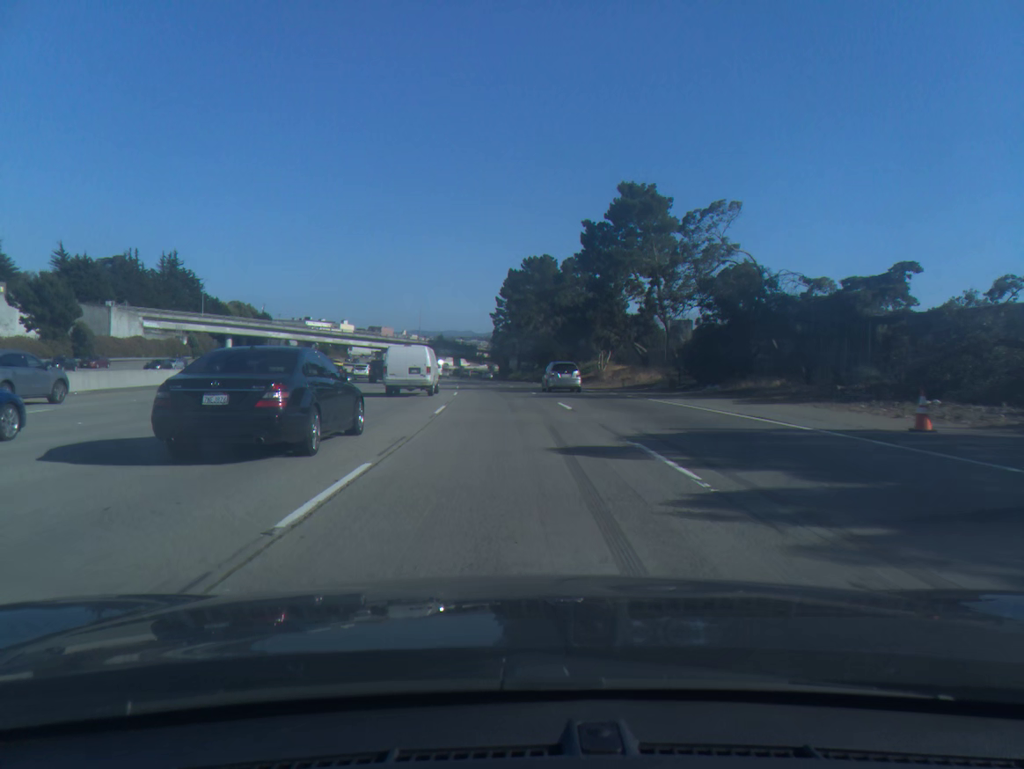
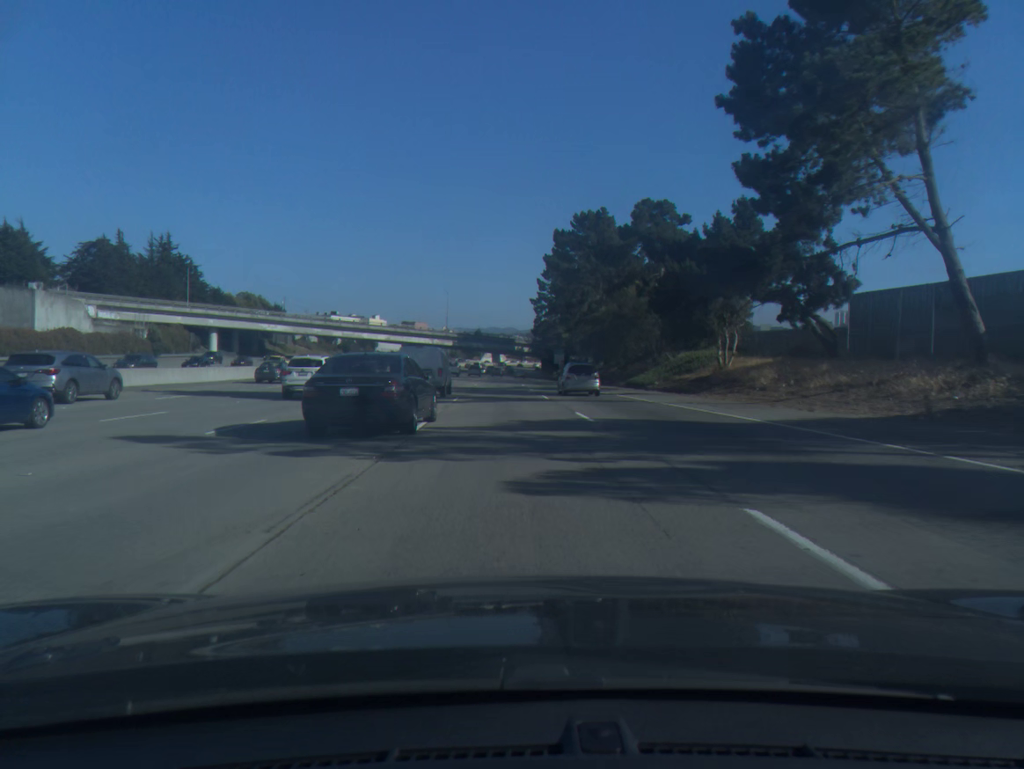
(-0.8, +34.1) m; -3°
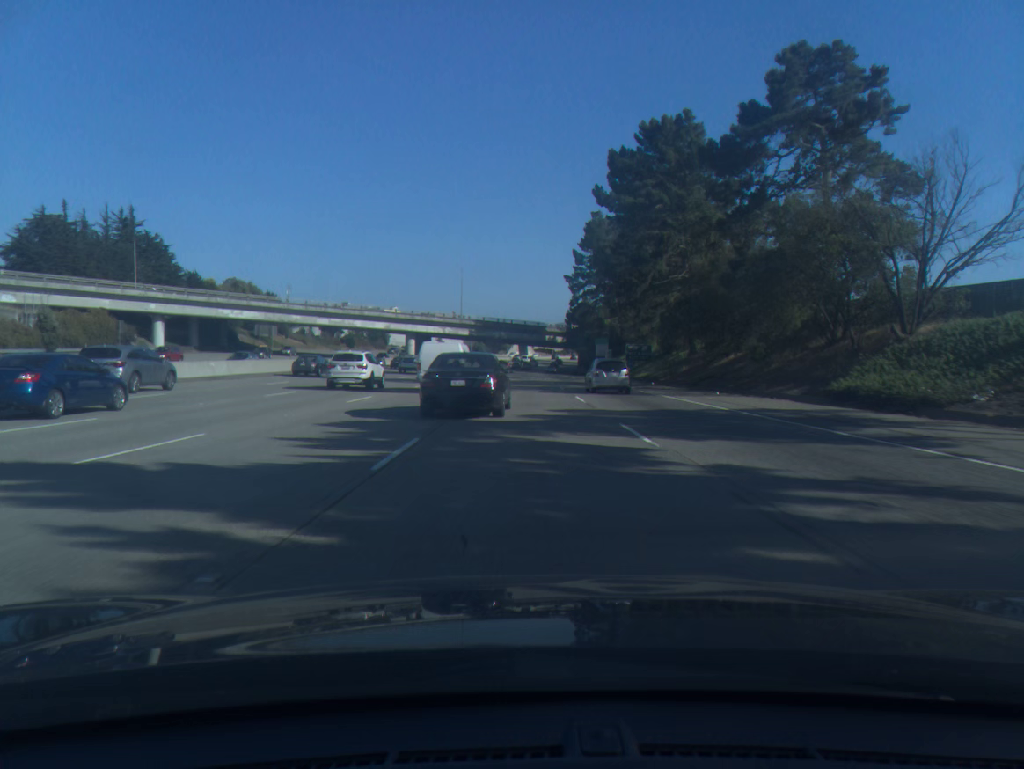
(-0.5, +34.3) m; -1°
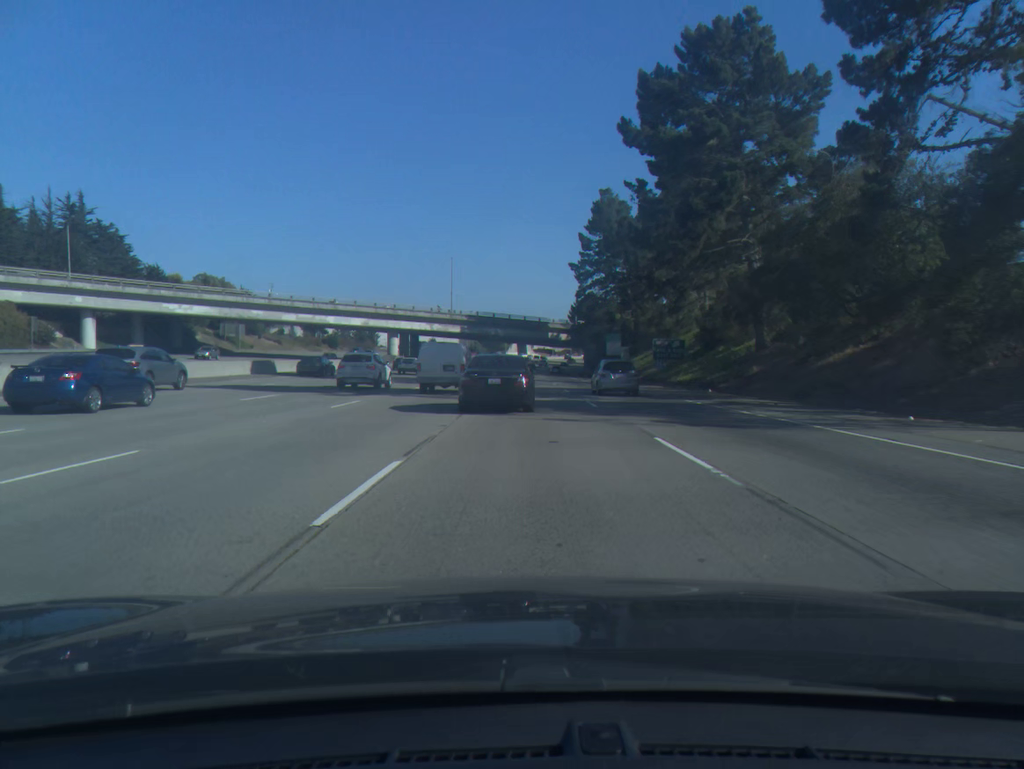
(0.0, +17.2) m; 0°
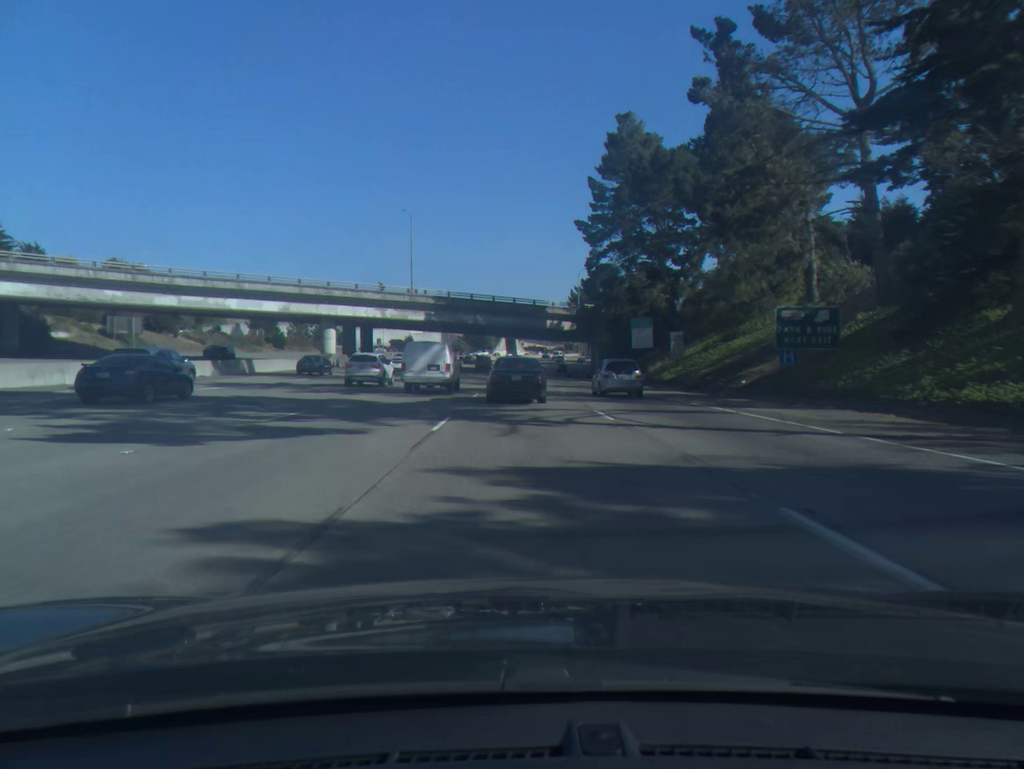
(+0.3, +34.6) m; +1°
